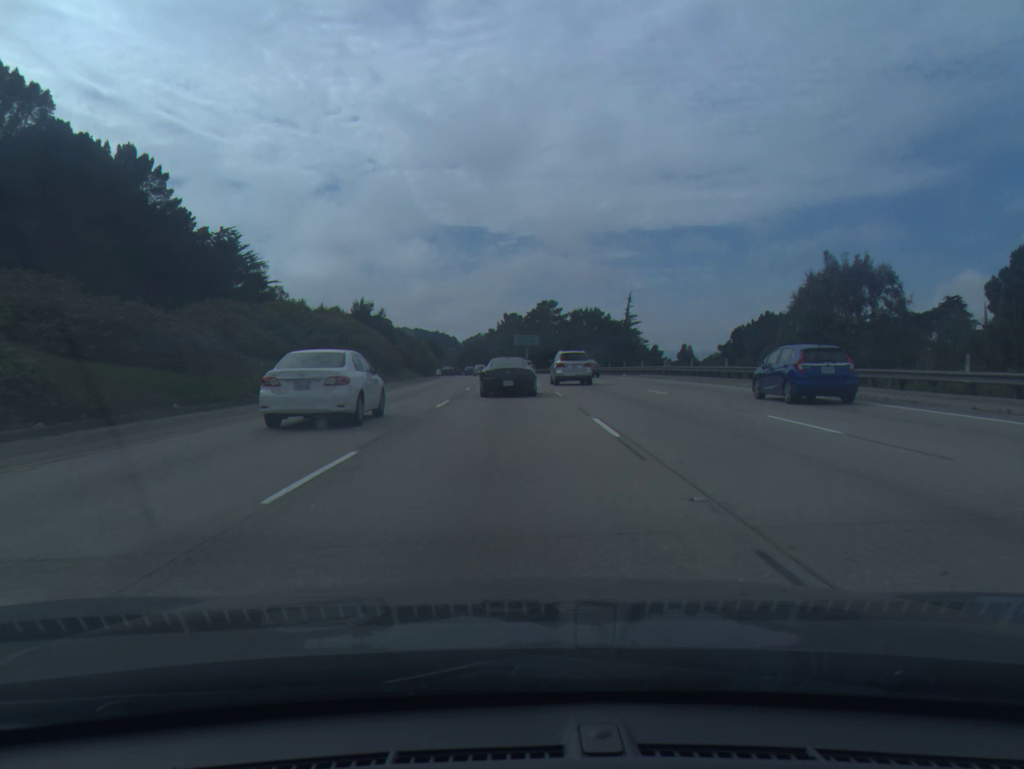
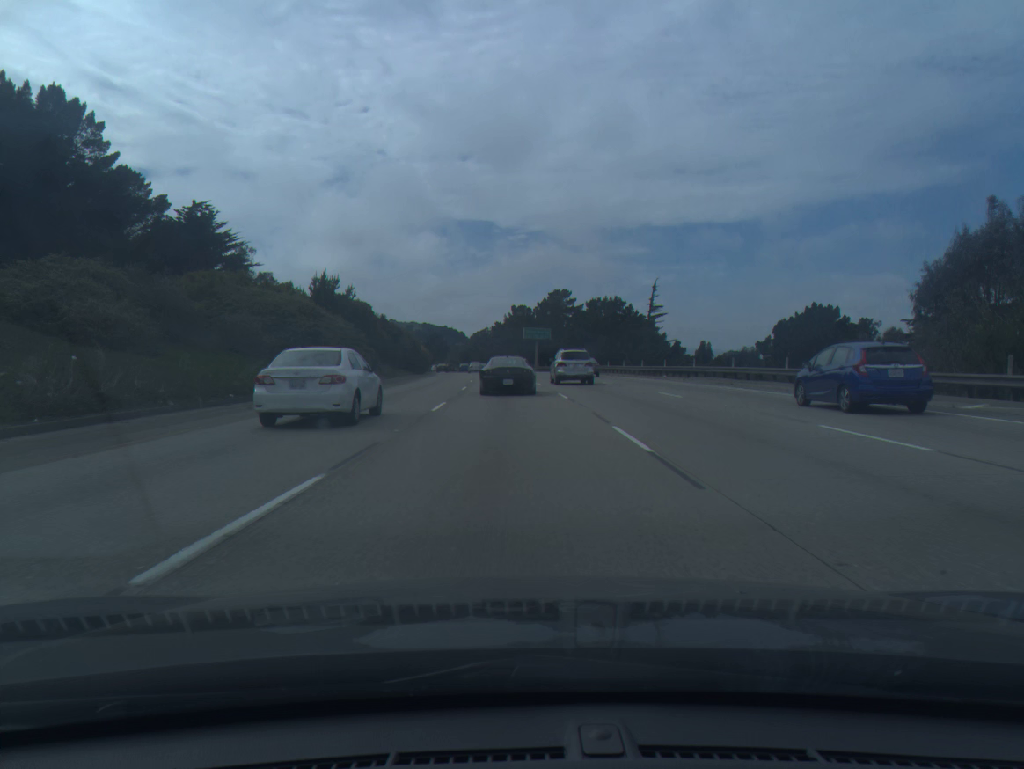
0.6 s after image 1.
(-0.1, +17.0) m; -1°
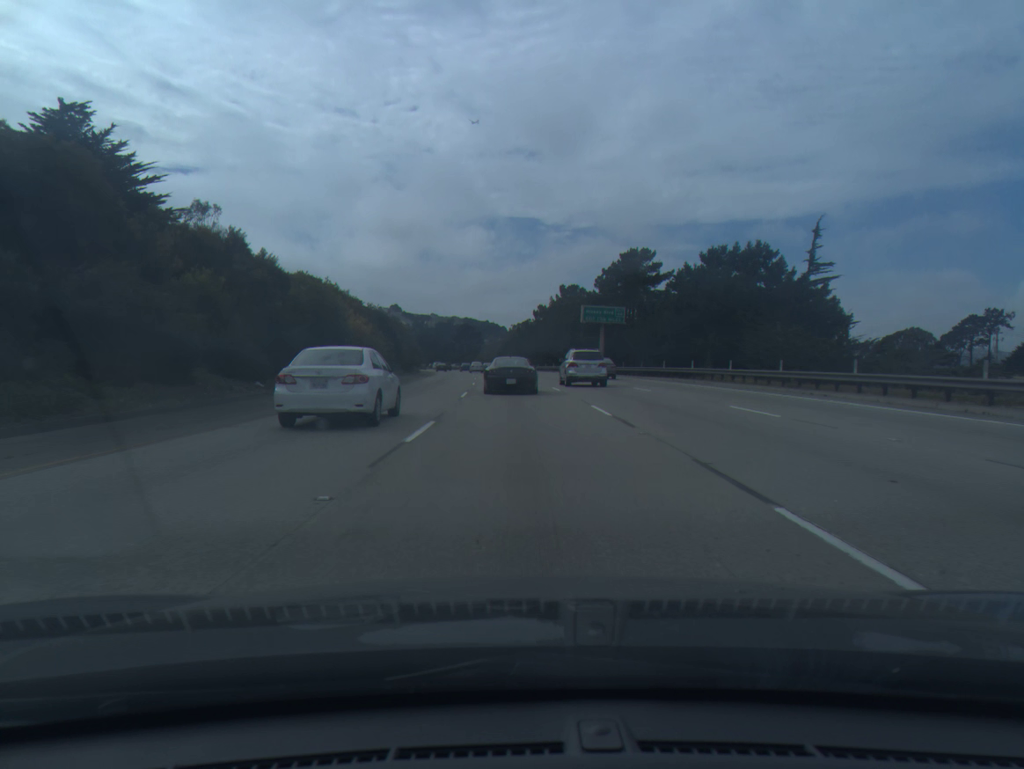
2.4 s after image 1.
(-1.3, +51.2) m; -3°
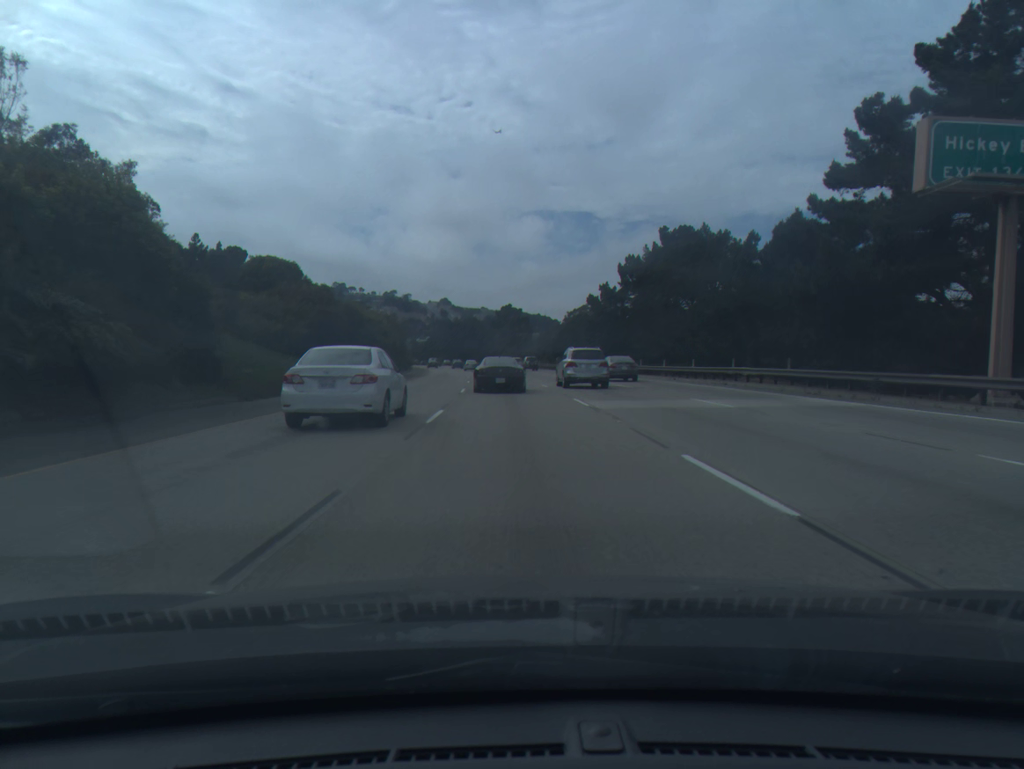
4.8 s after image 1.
(-2.2, +69.6) m; -4°
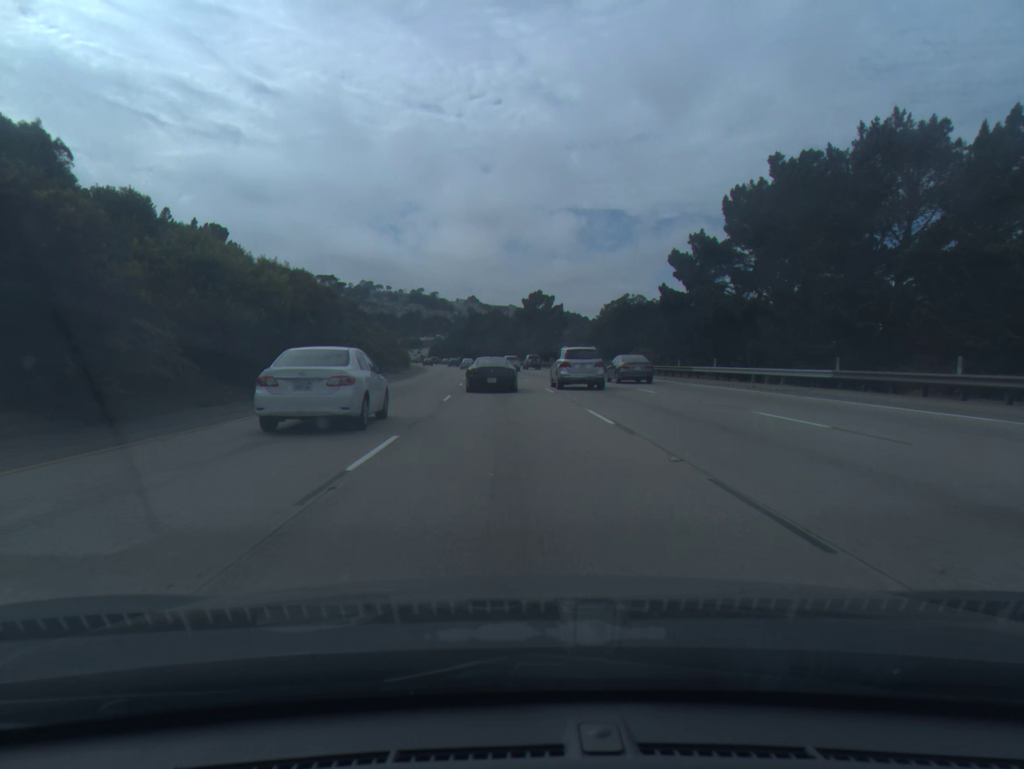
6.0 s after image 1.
(-0.6, +35.2) m; -2°
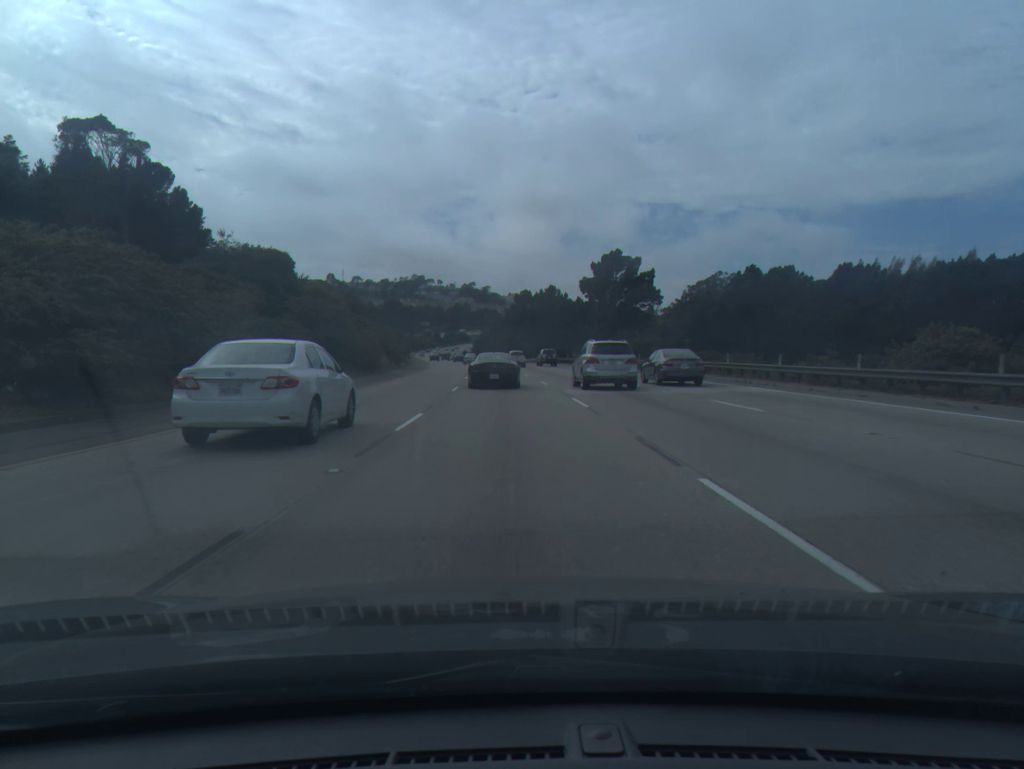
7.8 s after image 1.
(-1.8, +54.3) m; -4°
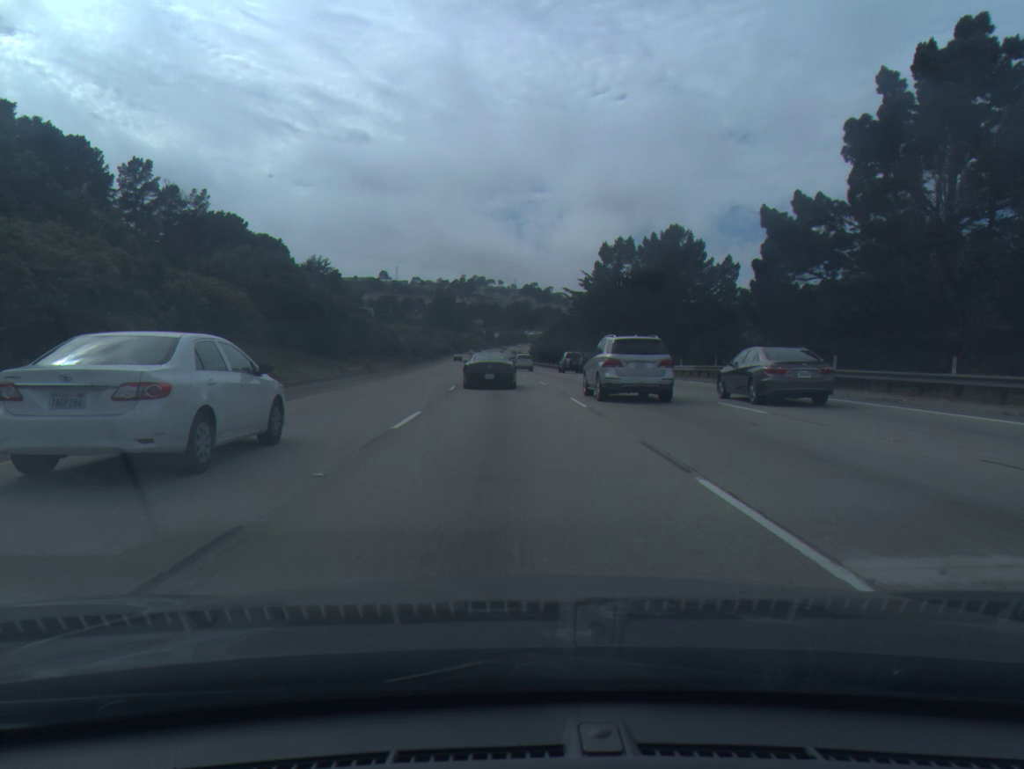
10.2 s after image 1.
(-2.9, +73.1) m; -5°
